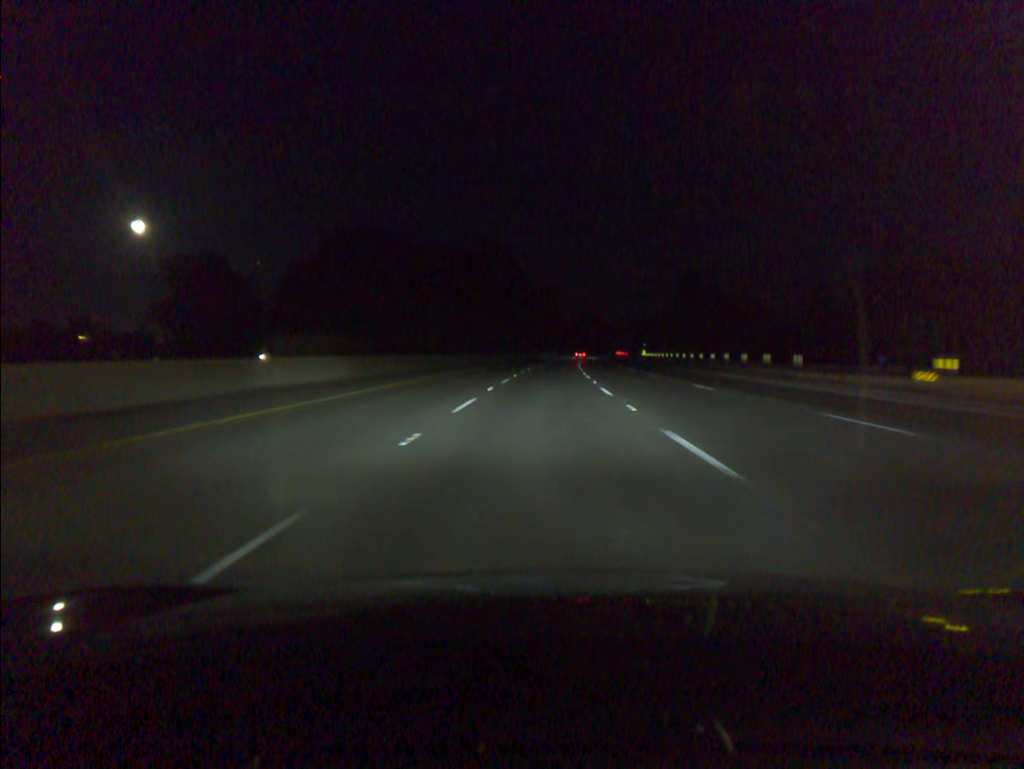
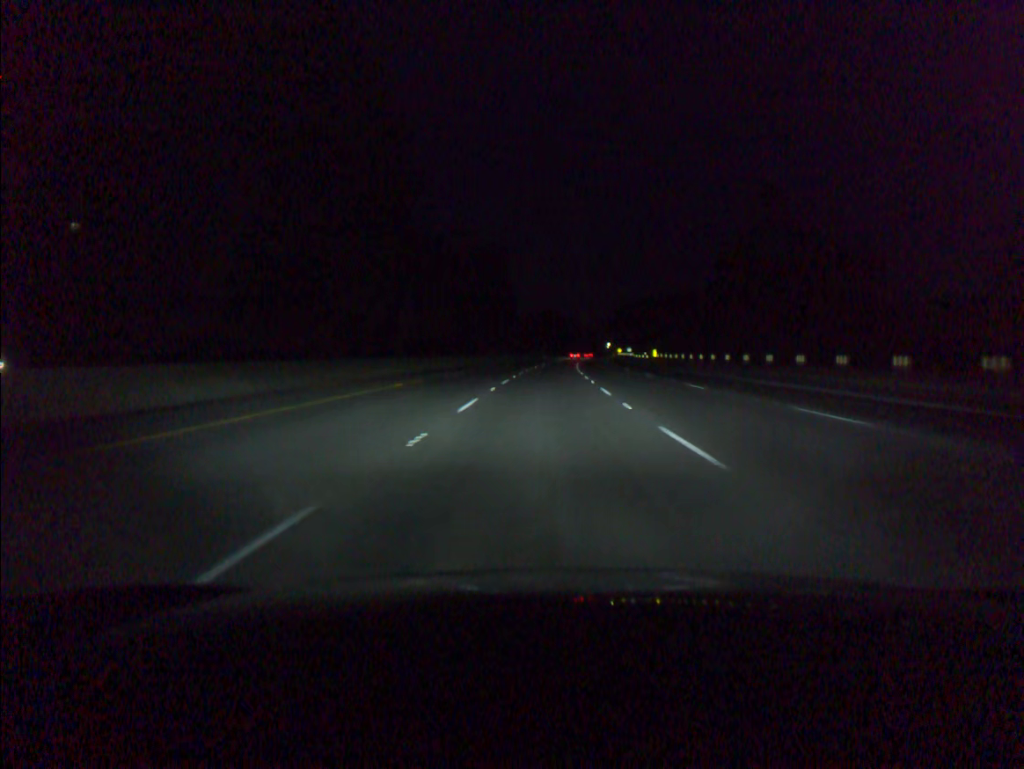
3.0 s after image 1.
(+2.6, +87.0) m; +4°
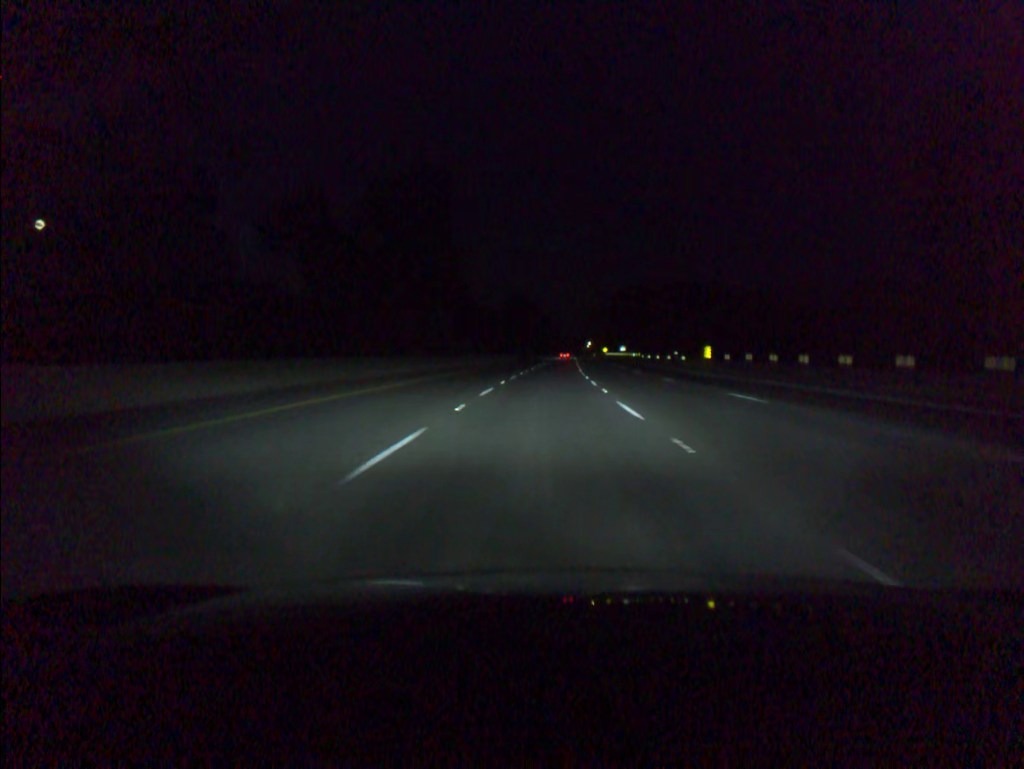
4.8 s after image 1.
(+0.9, +52.1) m; +2°
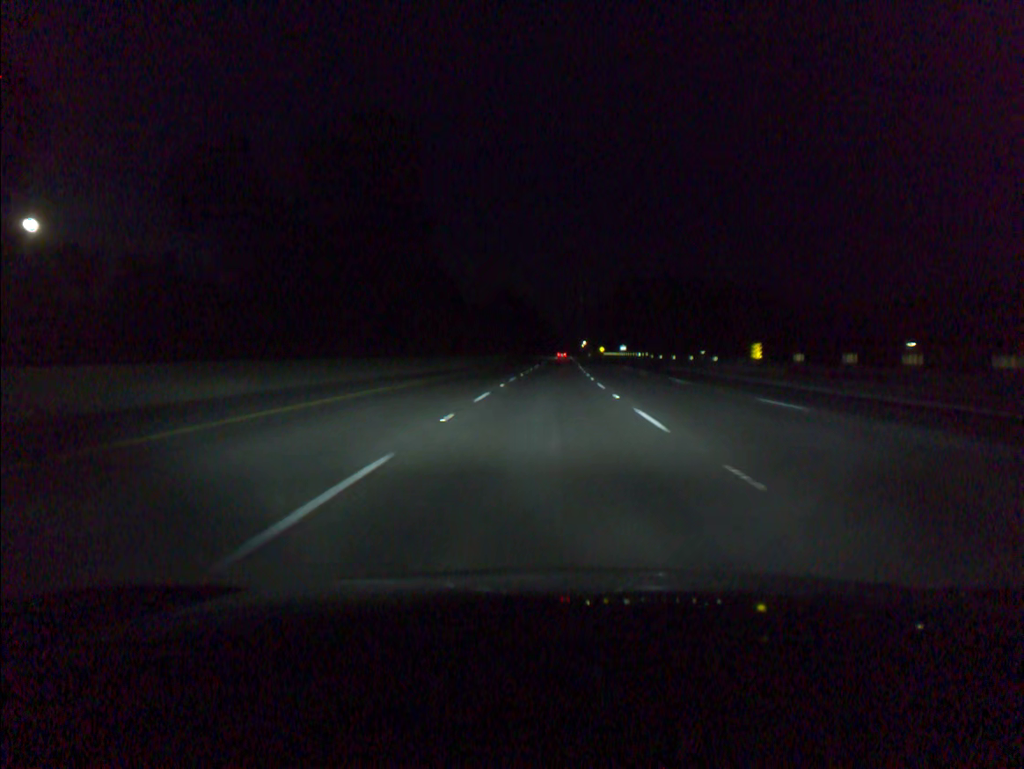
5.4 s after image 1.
(+0.1, +17.3) m; 0°
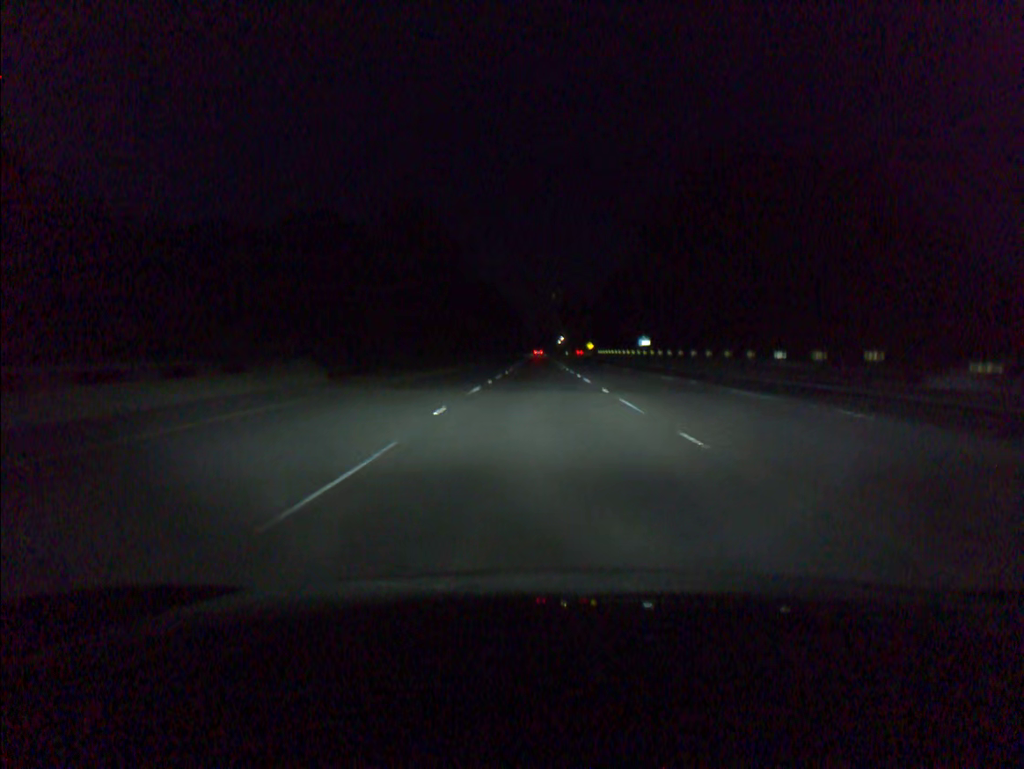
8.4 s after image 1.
(+2.3, +86.6) m; +2°
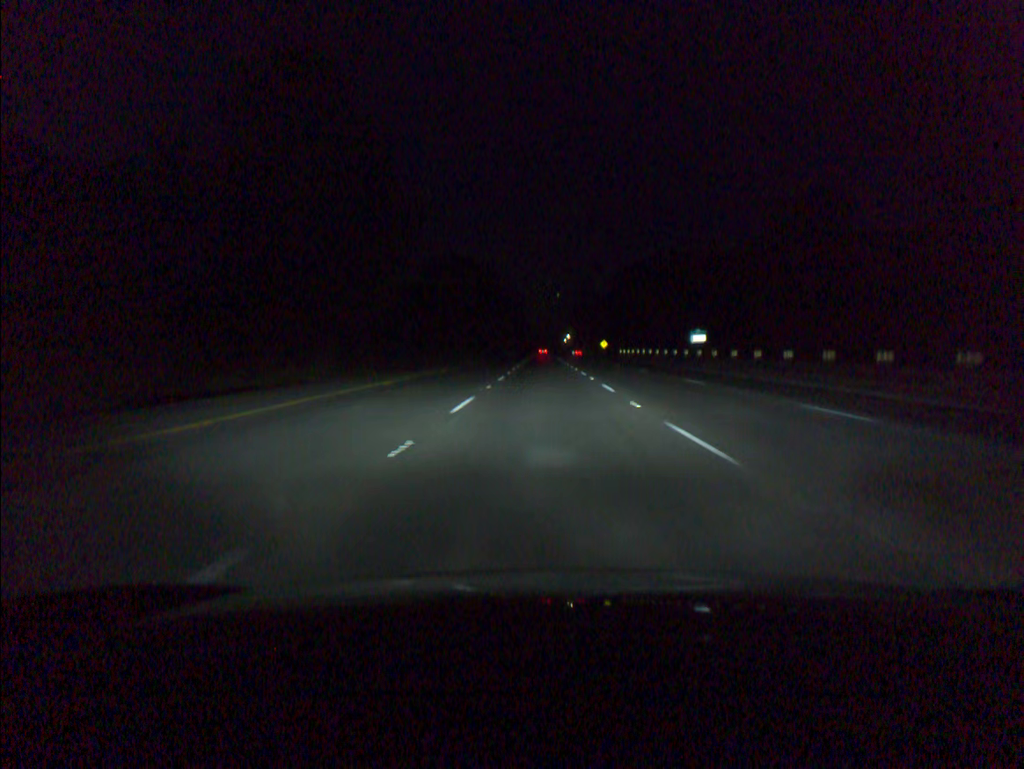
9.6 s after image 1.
(-0.2, +34.7) m; 0°
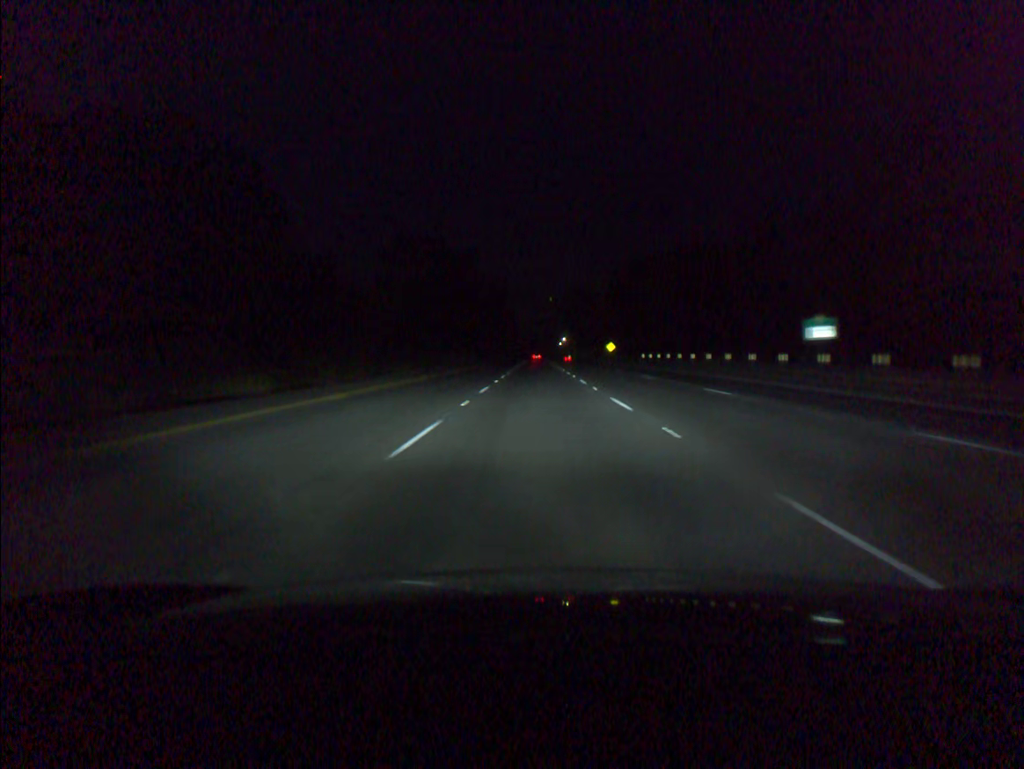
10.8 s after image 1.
(+0.1, +34.7) m; 0°
